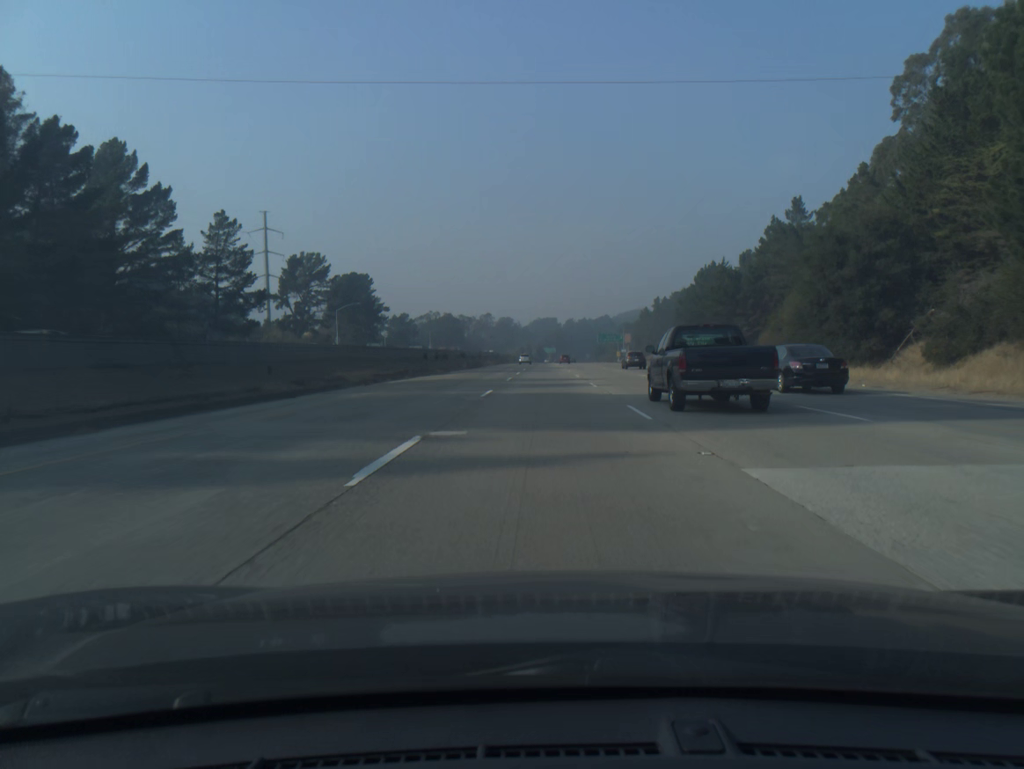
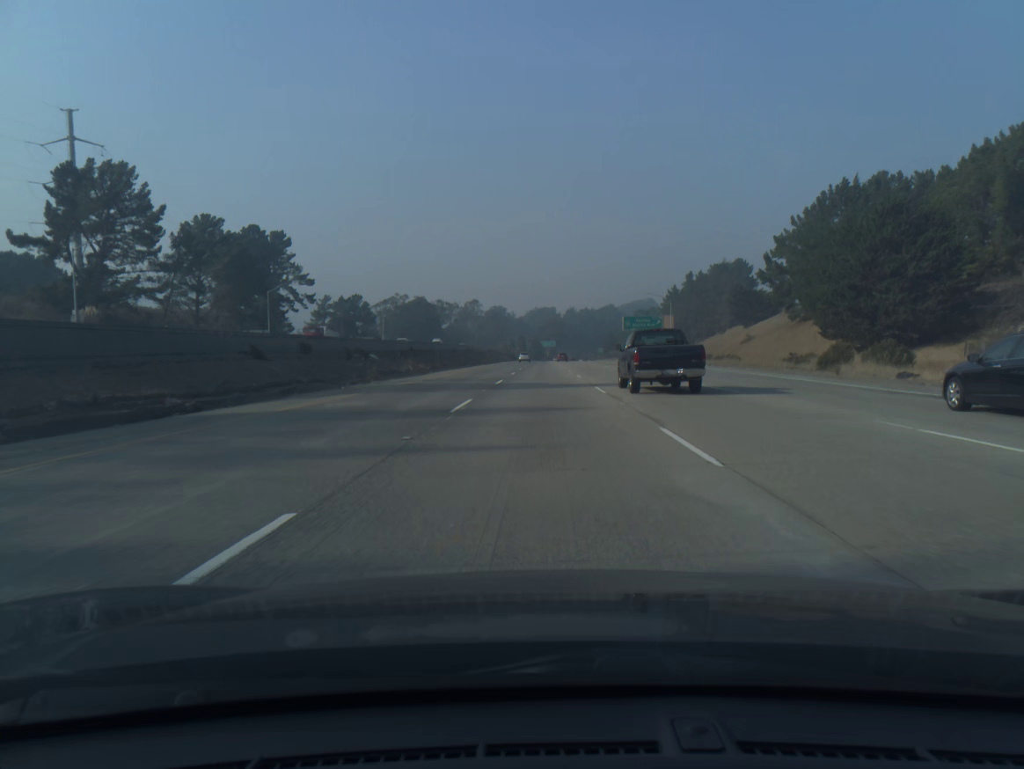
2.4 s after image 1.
(+0.3, +79.2) m; 0°
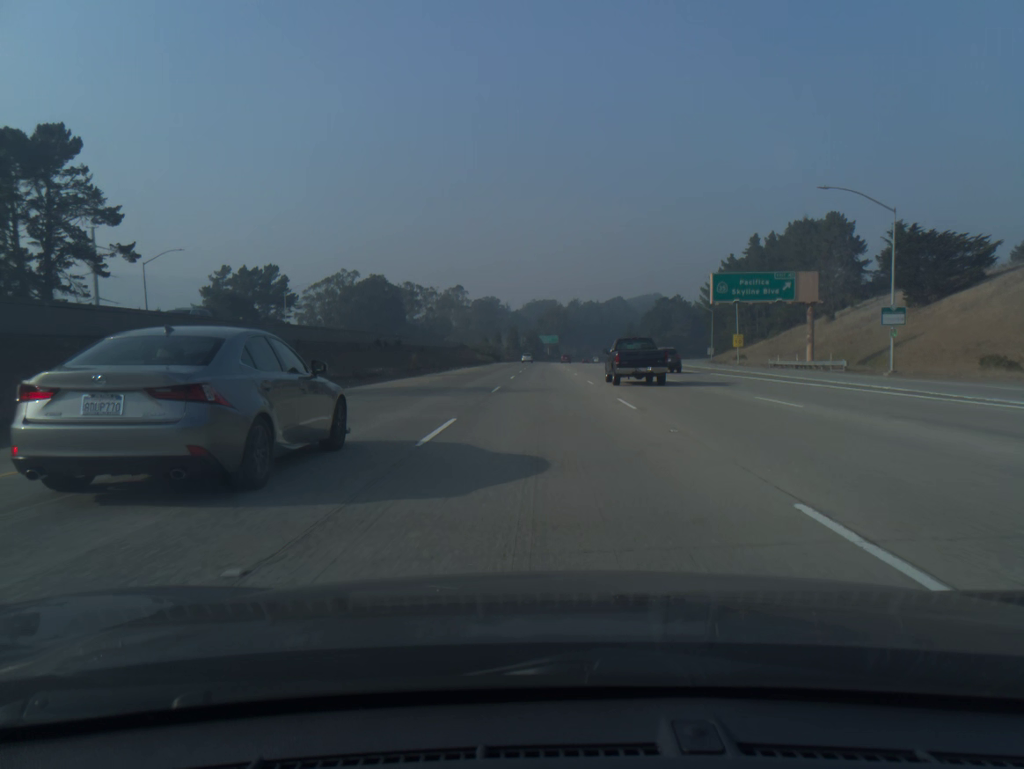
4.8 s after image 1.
(-0.1, +79.0) m; 0°
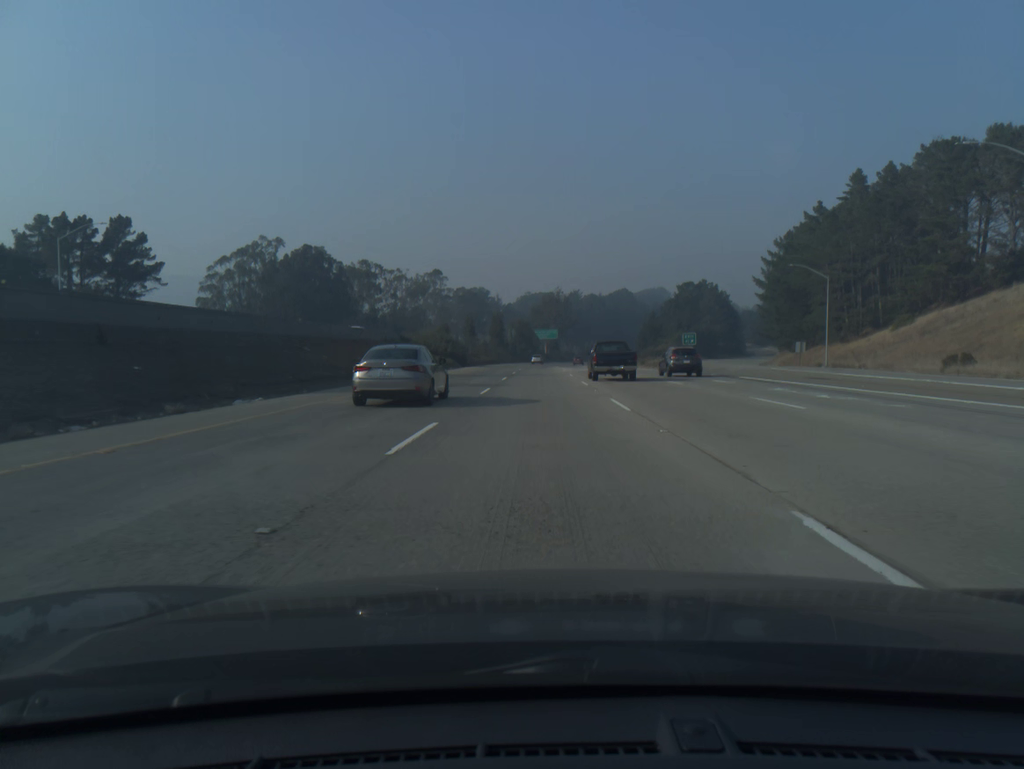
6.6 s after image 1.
(+0.2, +59.3) m; 0°
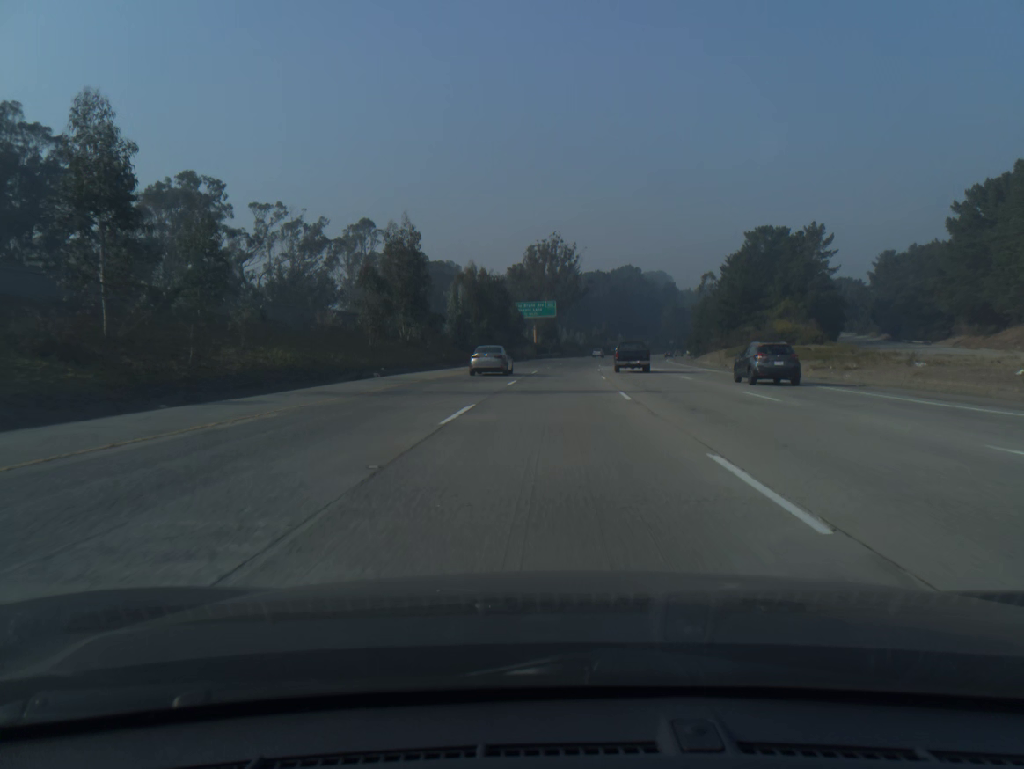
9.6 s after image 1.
(-0.2, +98.7) m; +1°
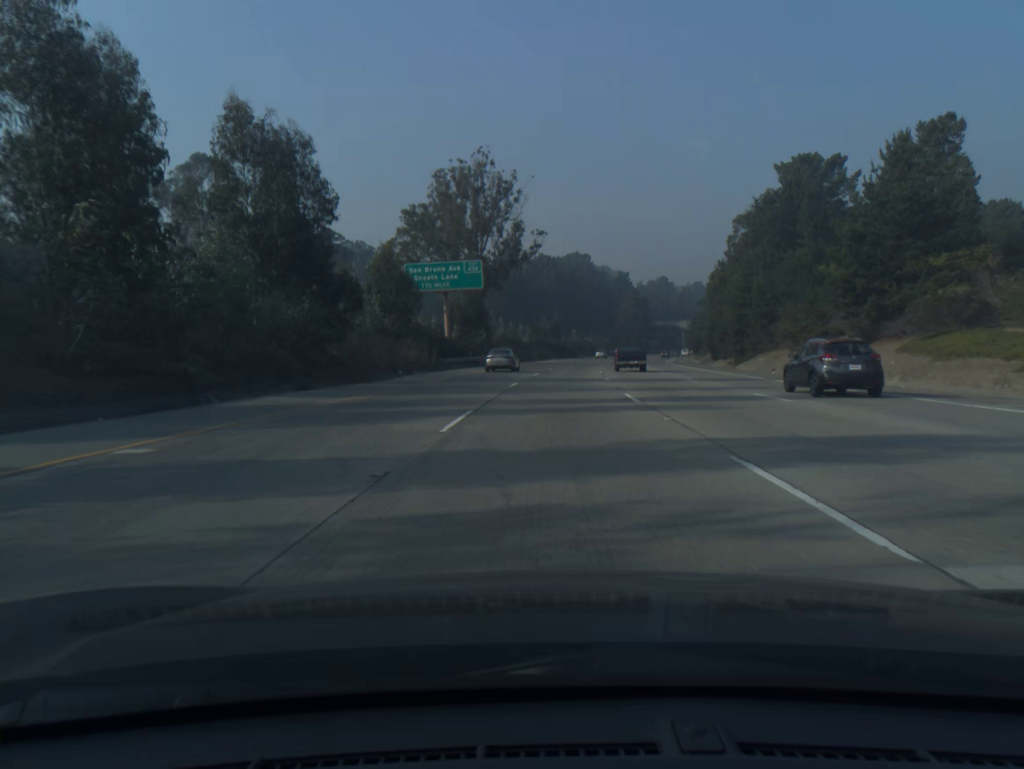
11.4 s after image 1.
(+2.1, +59.2) m; +4°
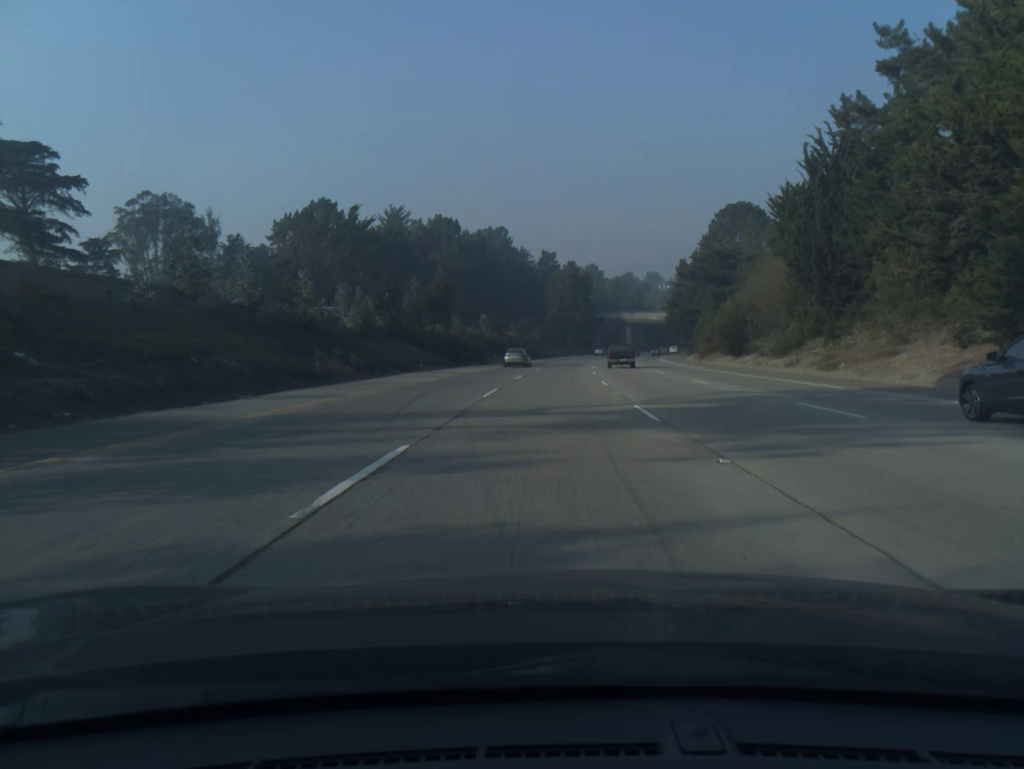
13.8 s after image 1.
(+4.1, +78.9) m; +6°
